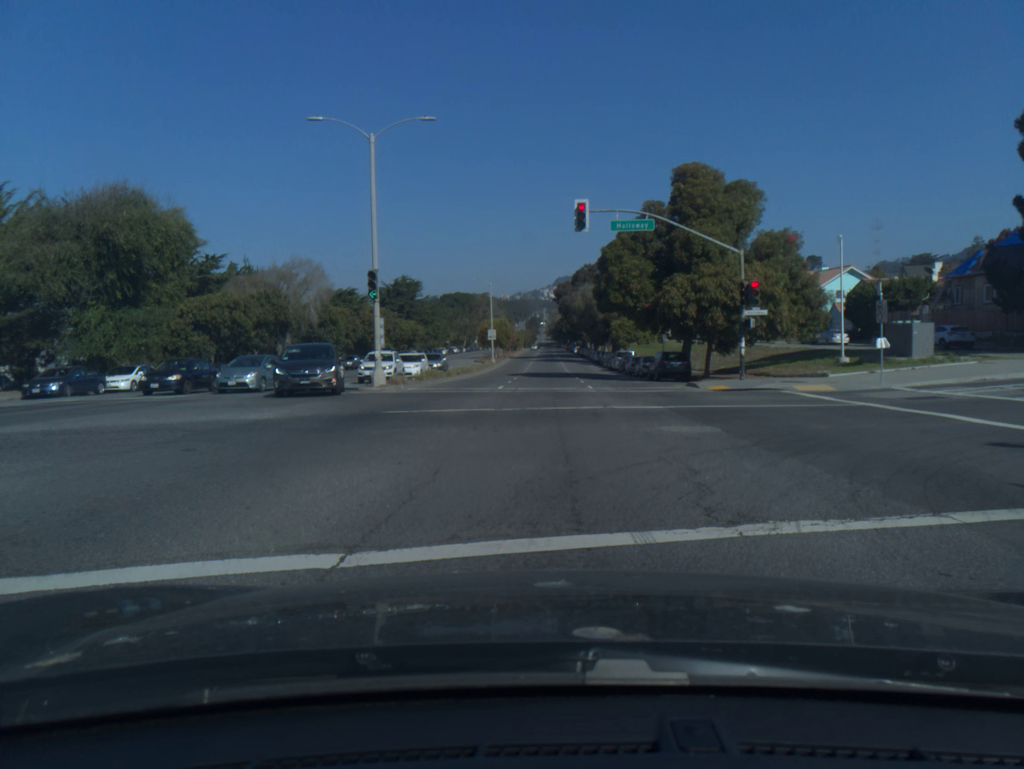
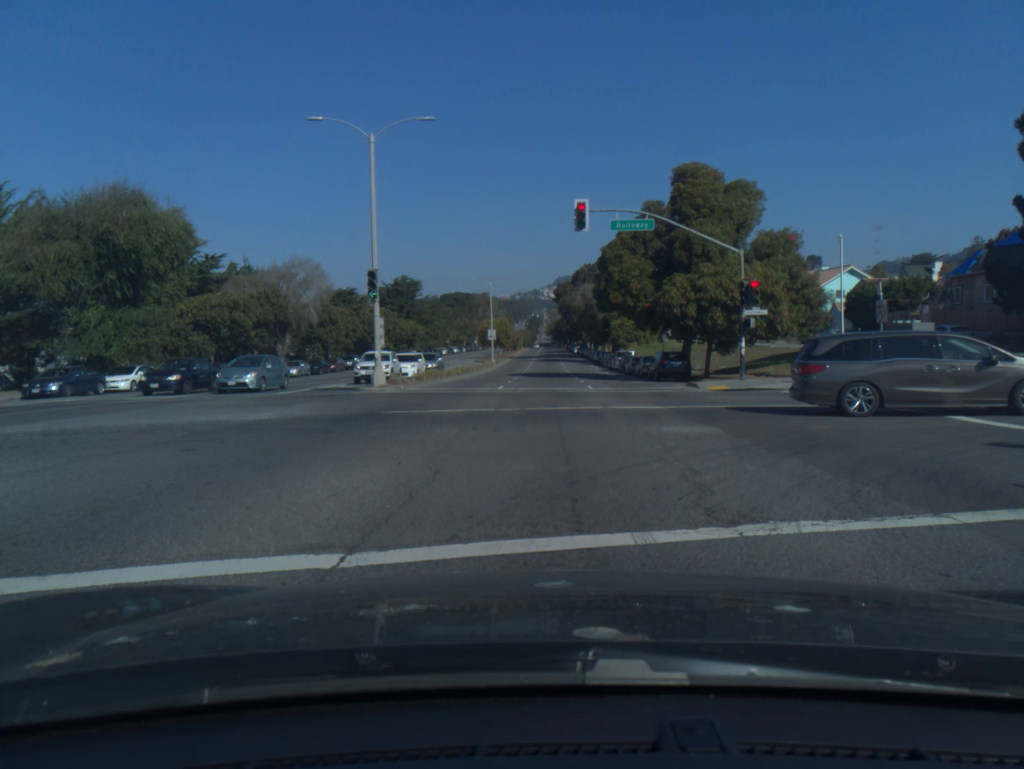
(0.0, 0.0) m; 0°
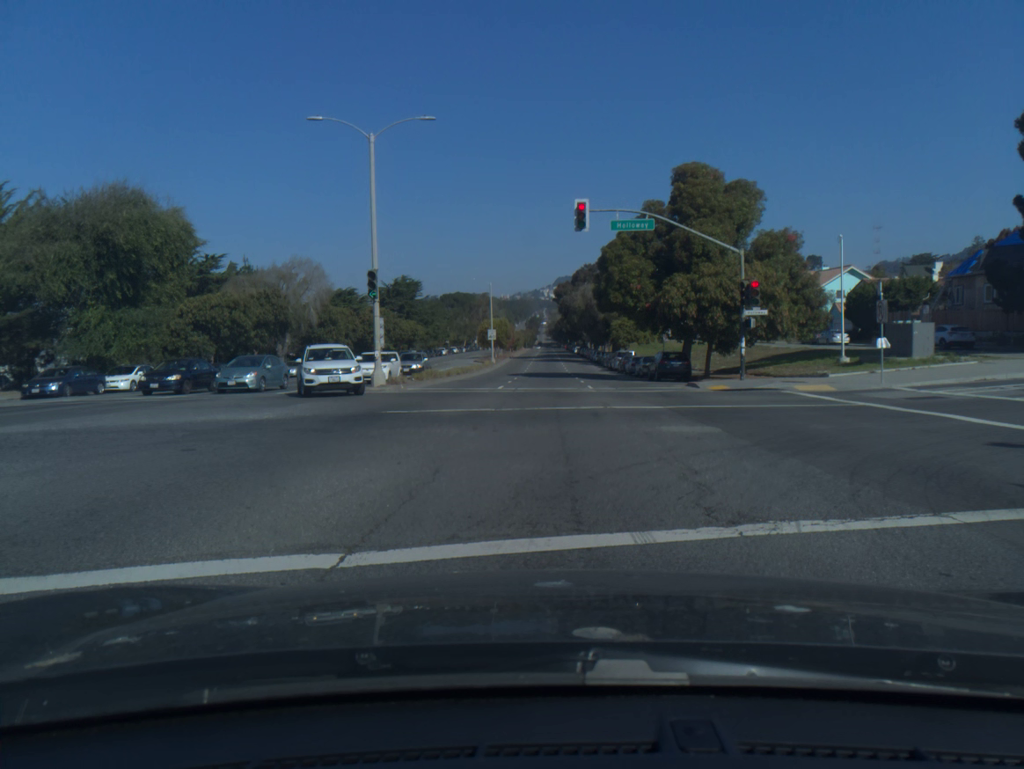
(0.0, +0.1) m; 0°
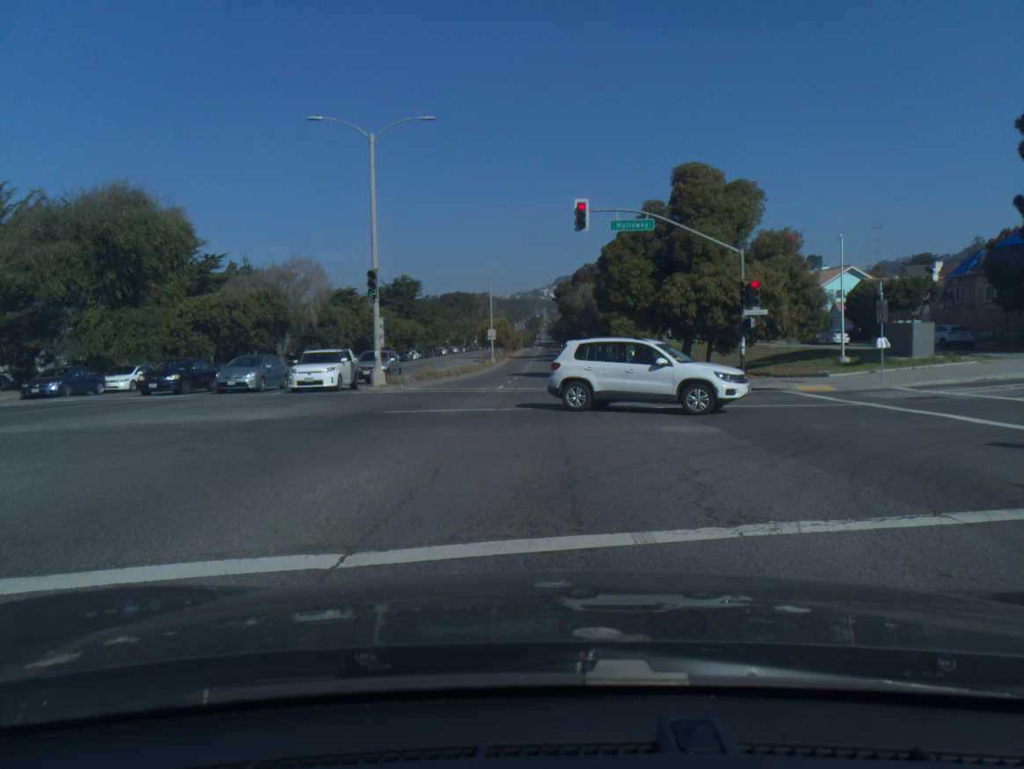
(0.0, 0.0) m; 0°
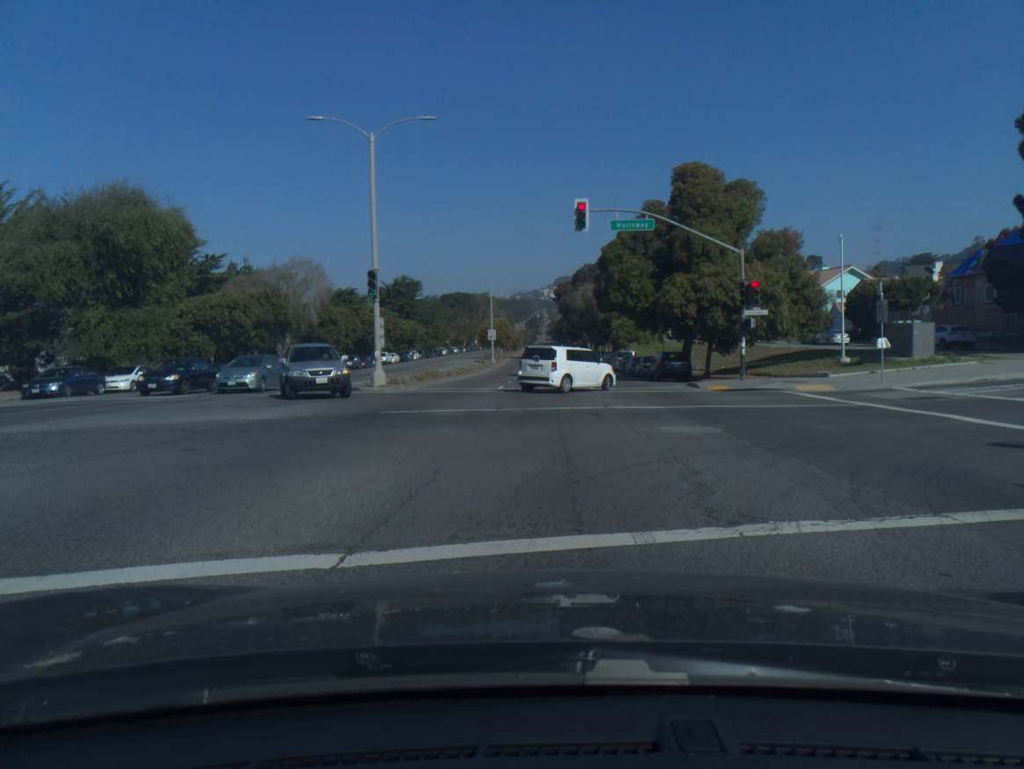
(0.0, 0.0) m; 0°
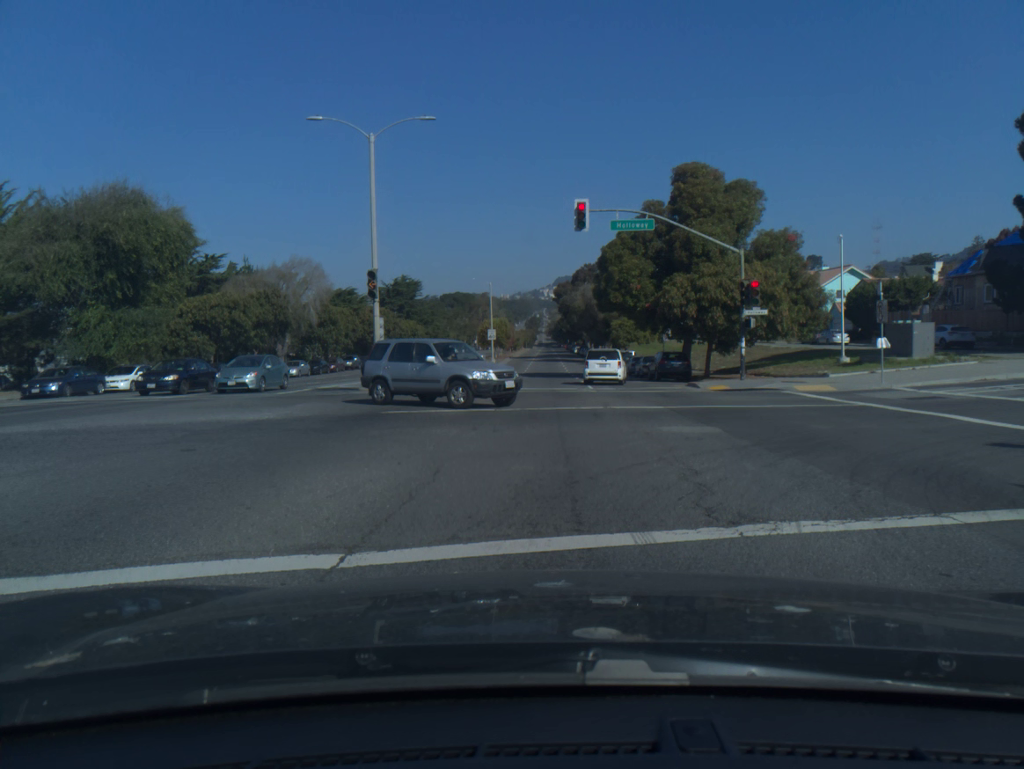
(0.0, 0.0) m; 0°
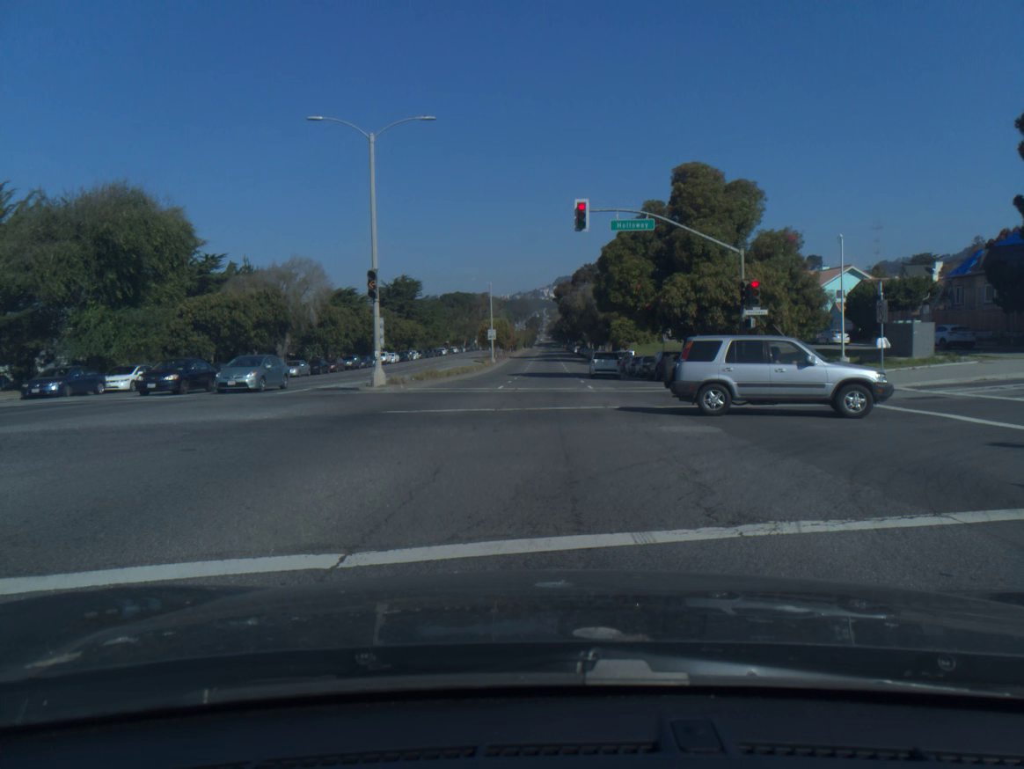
(0.0, 0.0) m; 0°
